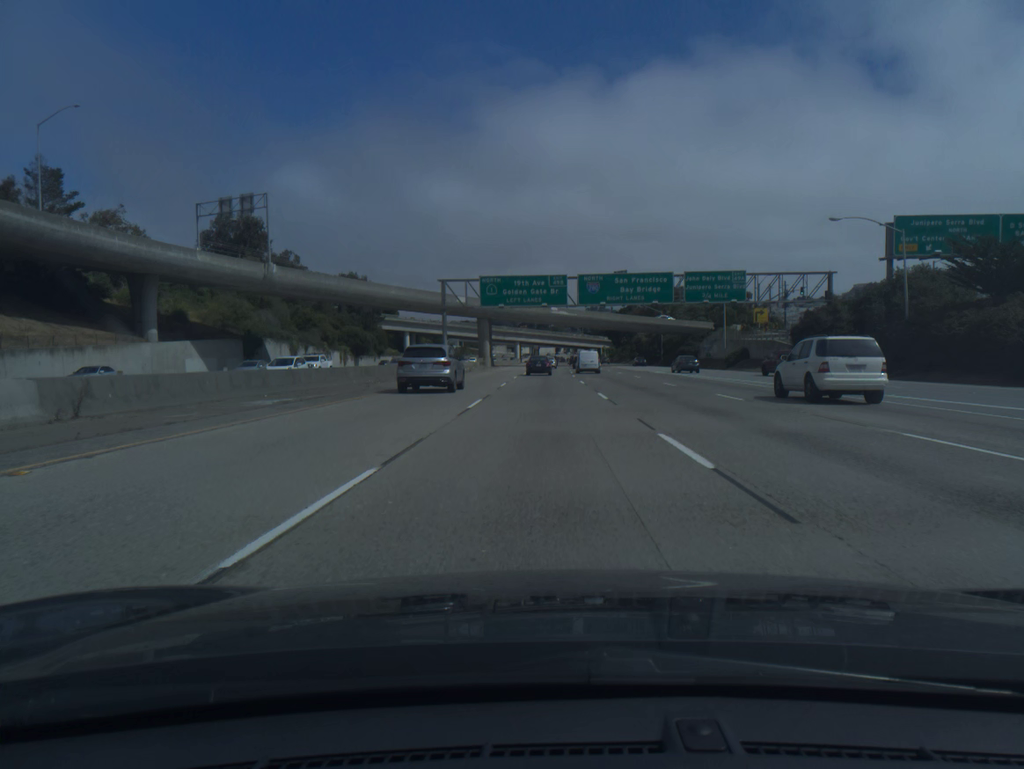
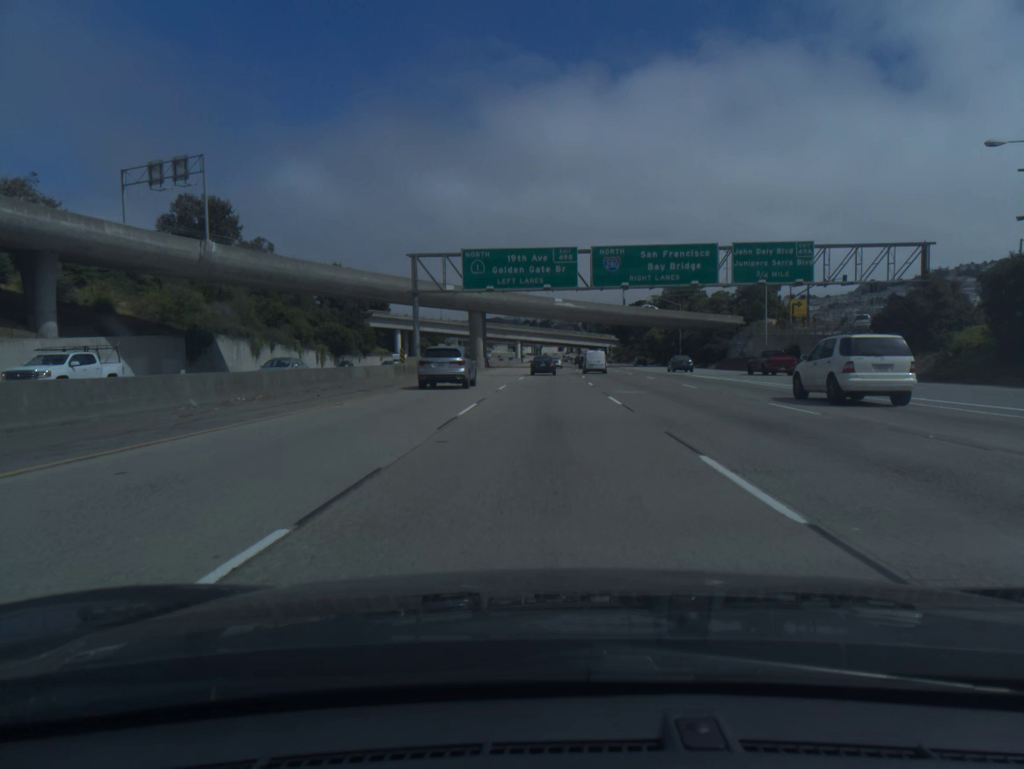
(0.0, +17.1) m; 0°
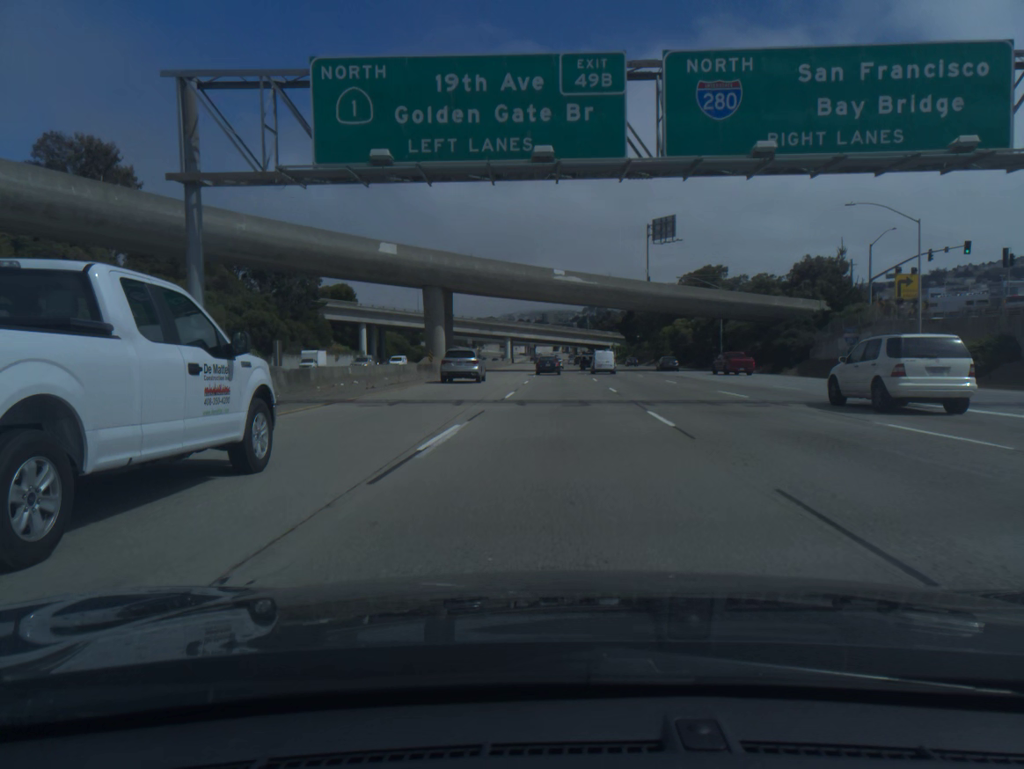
(0.0, +34.4) m; 0°
